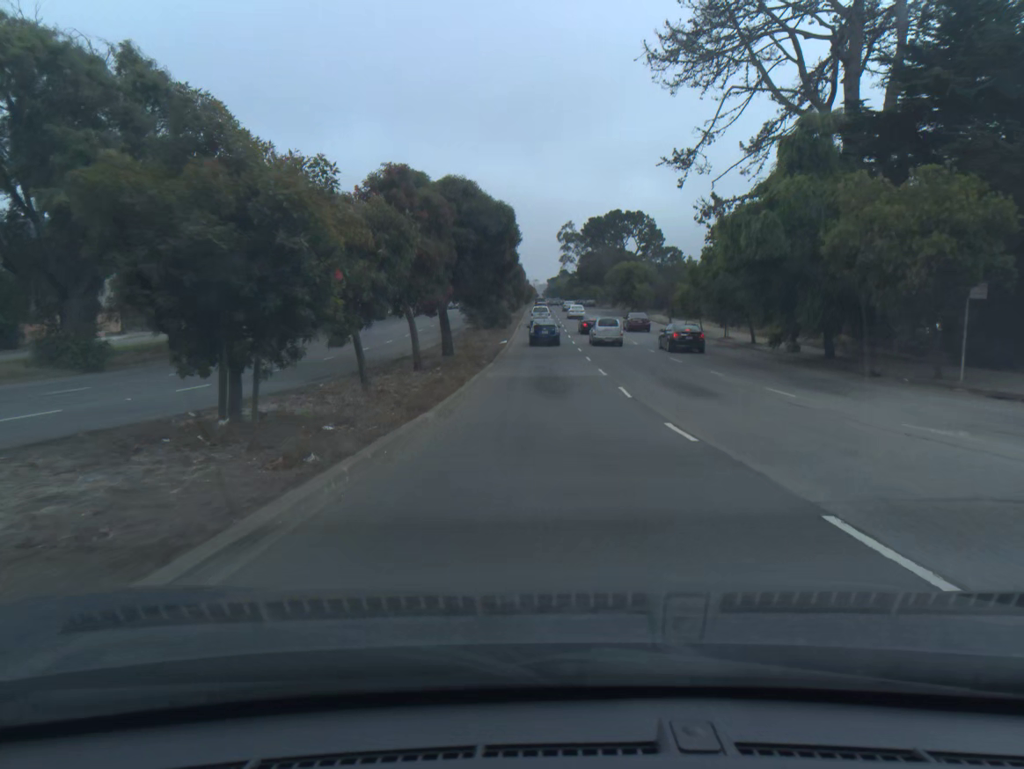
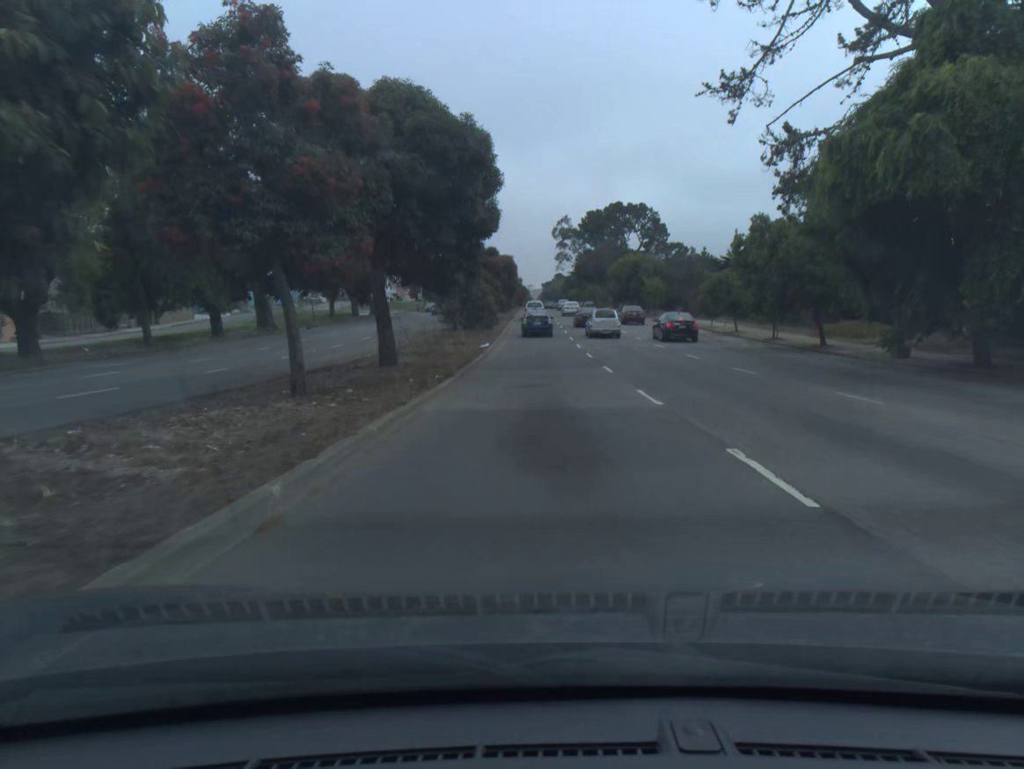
(0.0, +12.0) m; 0°
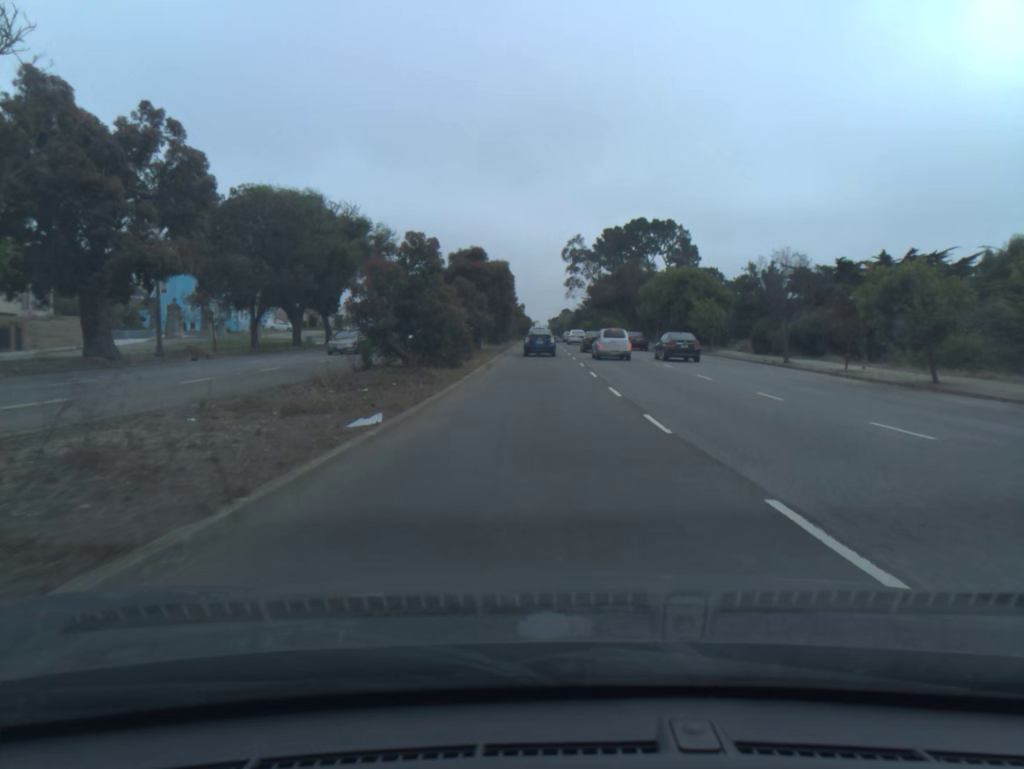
(0.0, +23.6) m; 0°
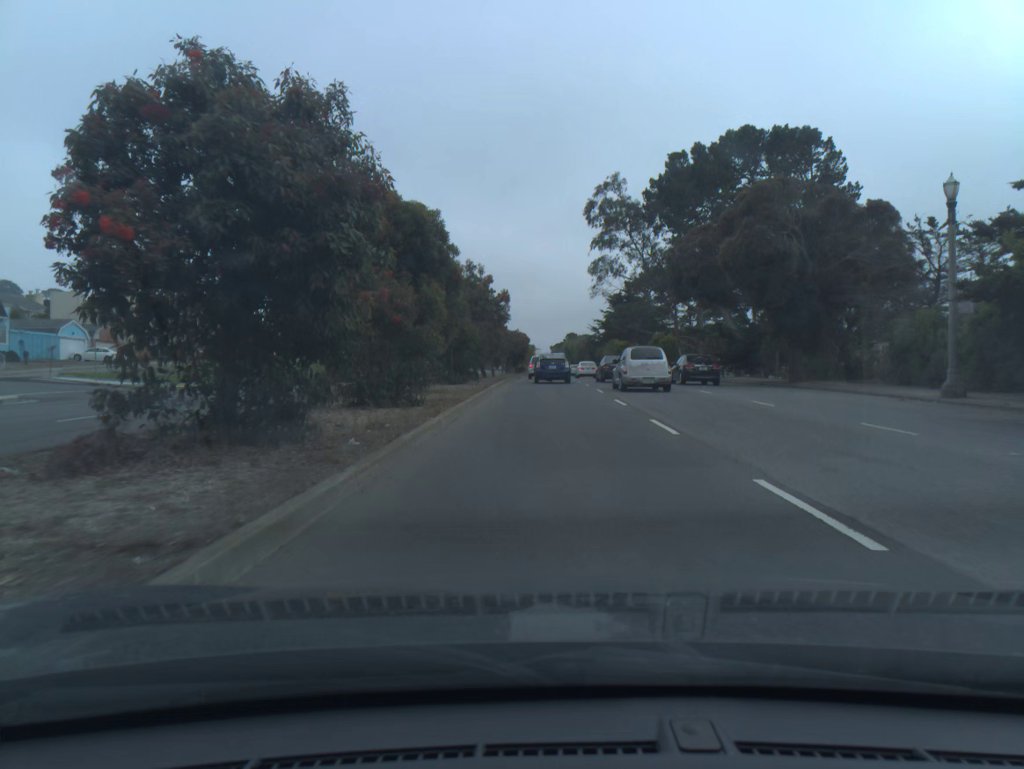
(-0.4, +56.2) m; 0°
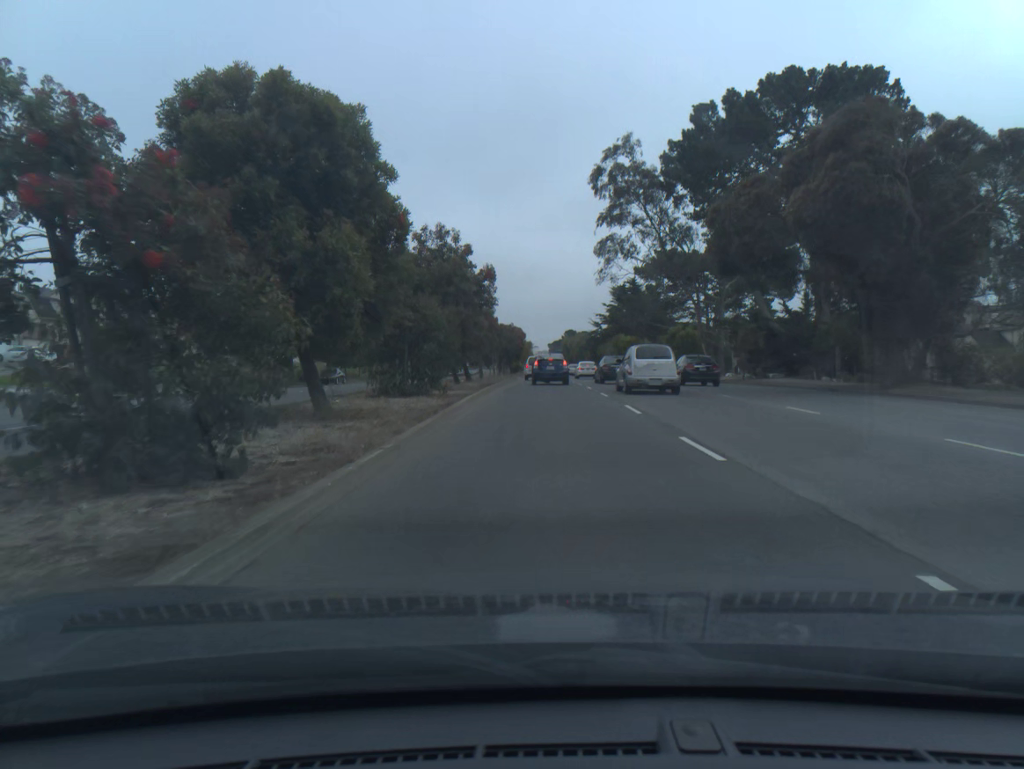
(0.0, +10.5) m; 0°
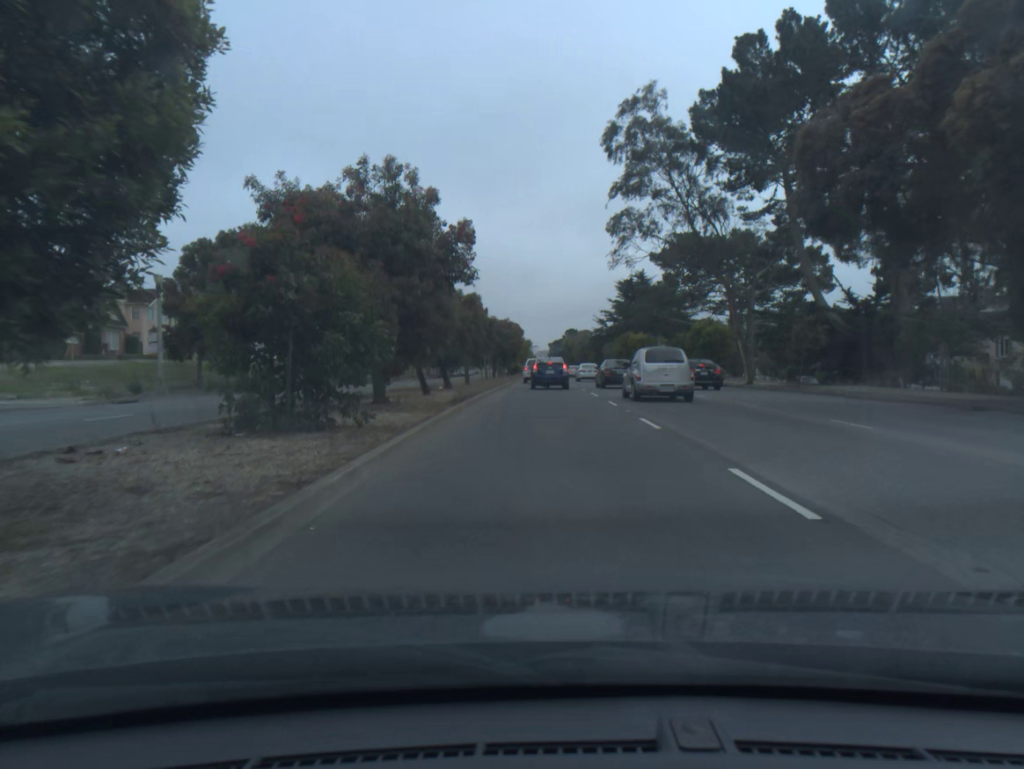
(0.0, +10.3) m; 0°
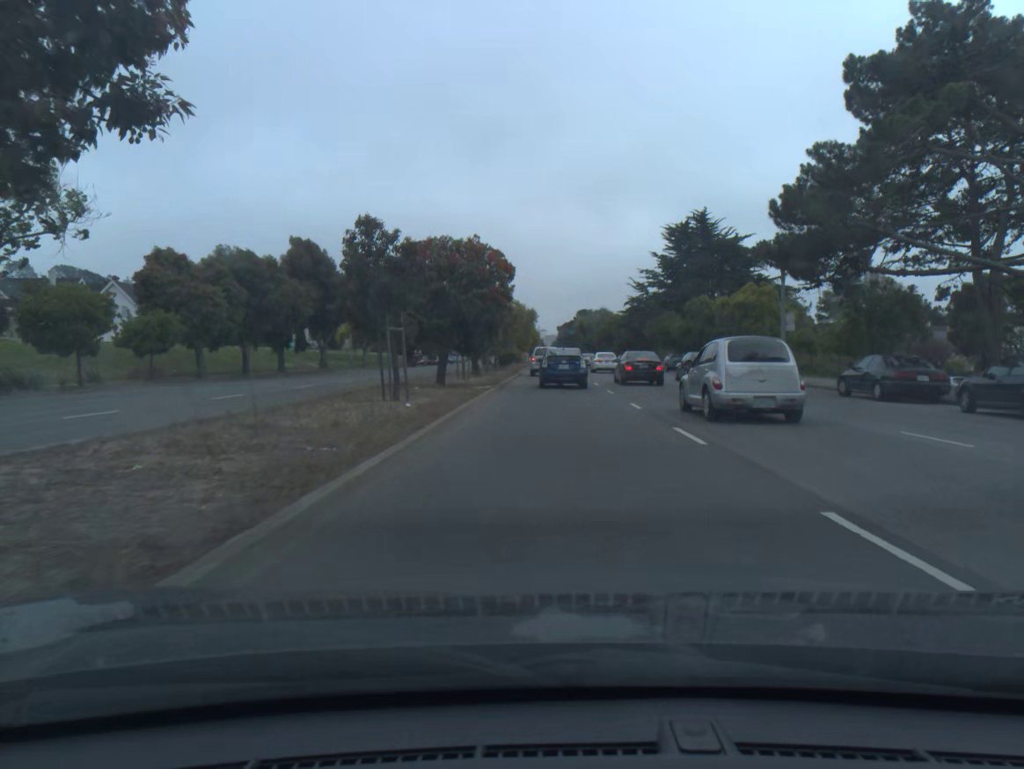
(-0.2, +38.2) m; 0°
